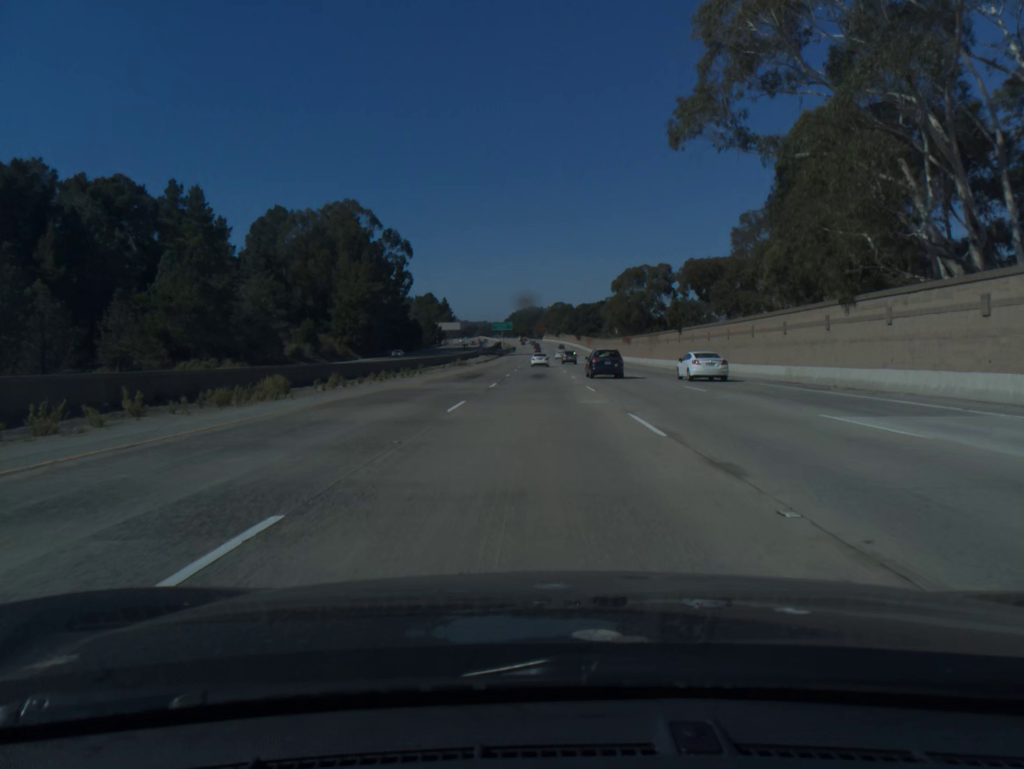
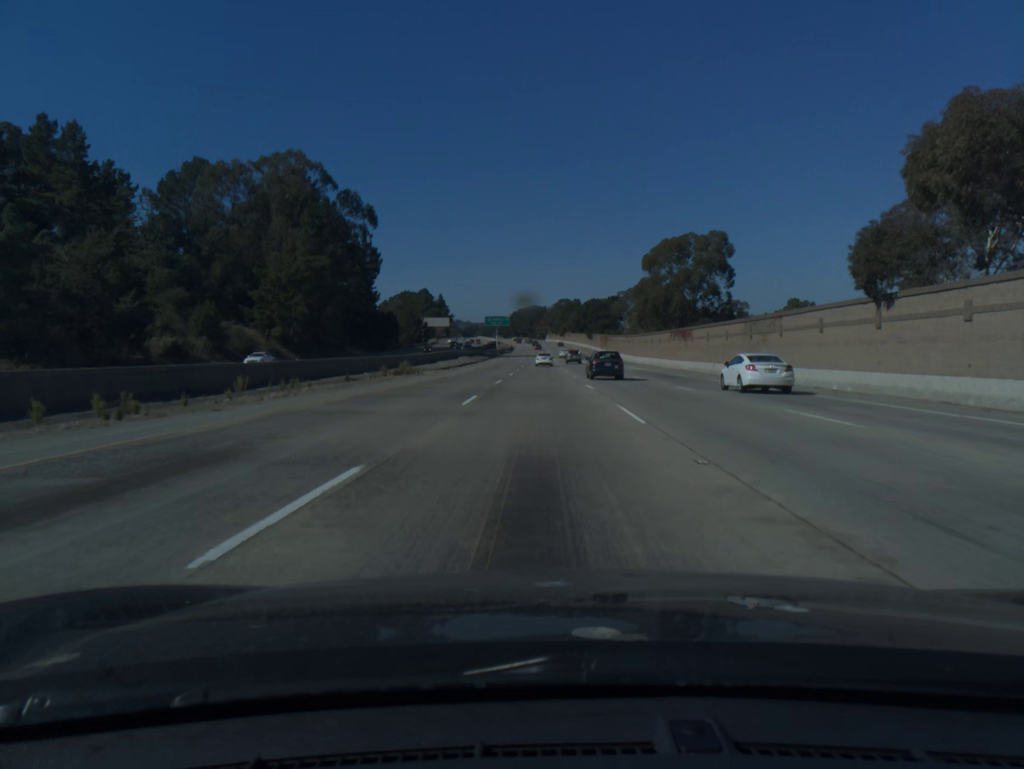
(-0.1, +41.4) m; 0°
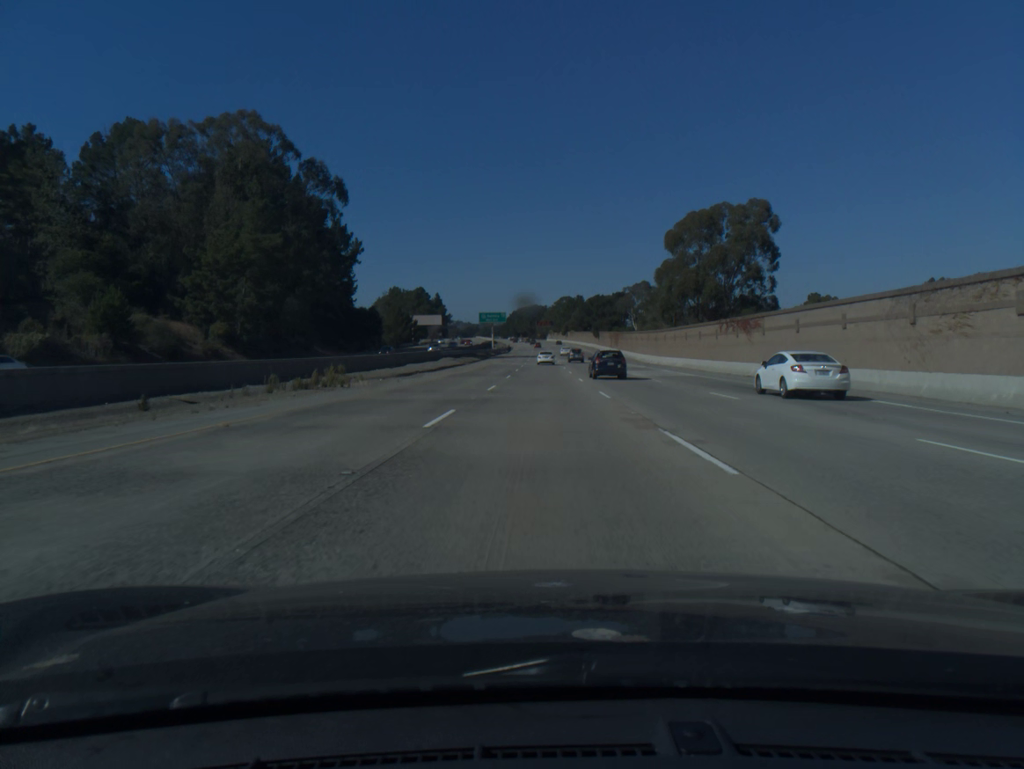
(0.0, +20.8) m; 0°
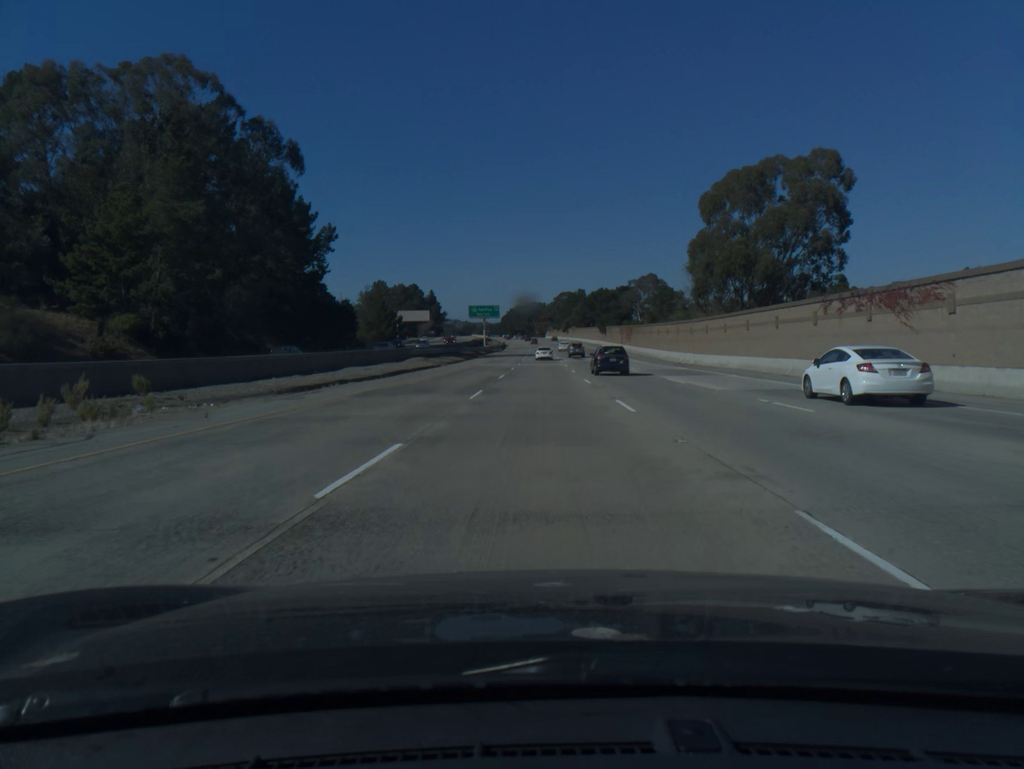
(0.0, +20.8) m; 0°
